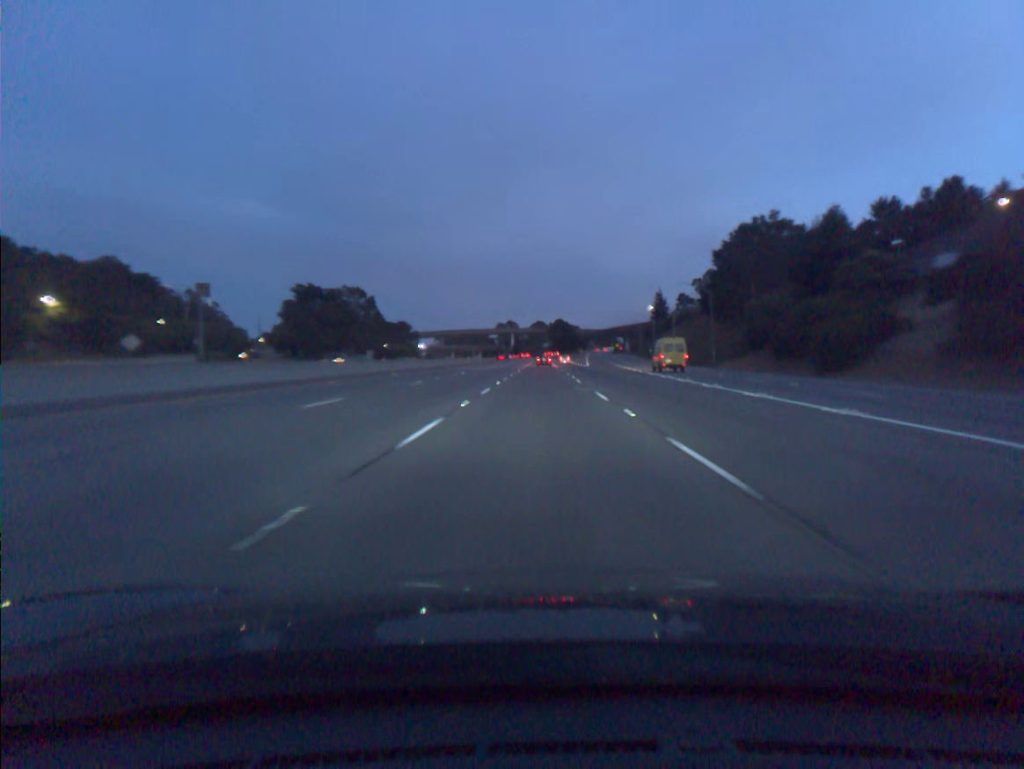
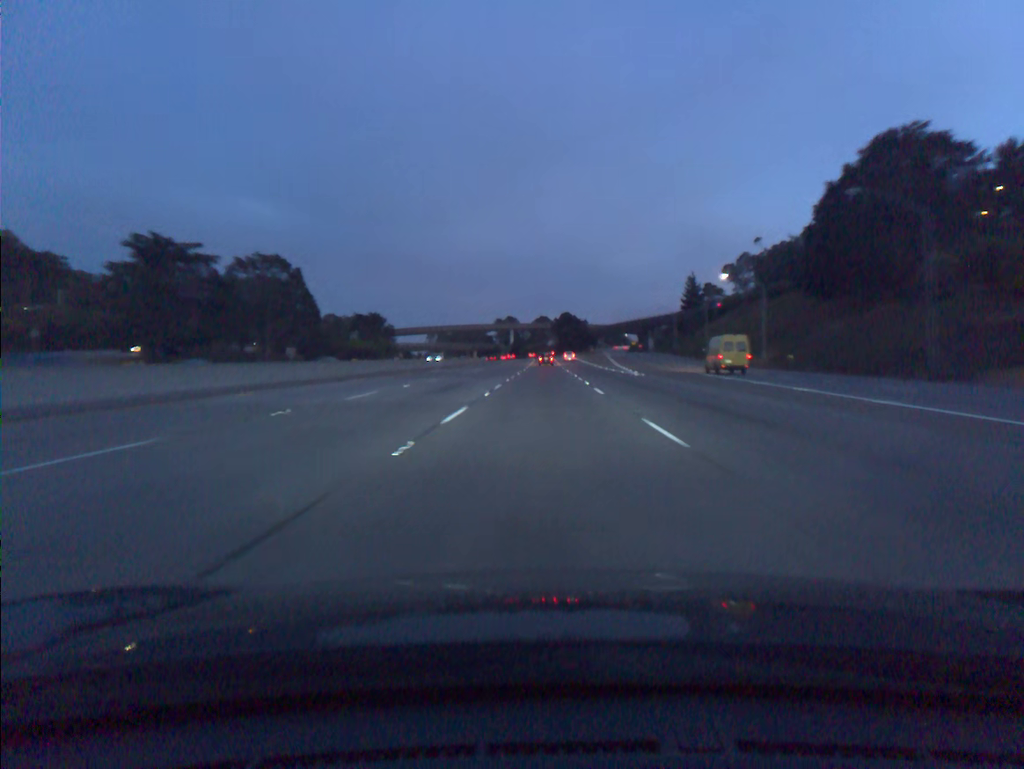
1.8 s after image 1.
(-0.1, +54.9) m; 0°
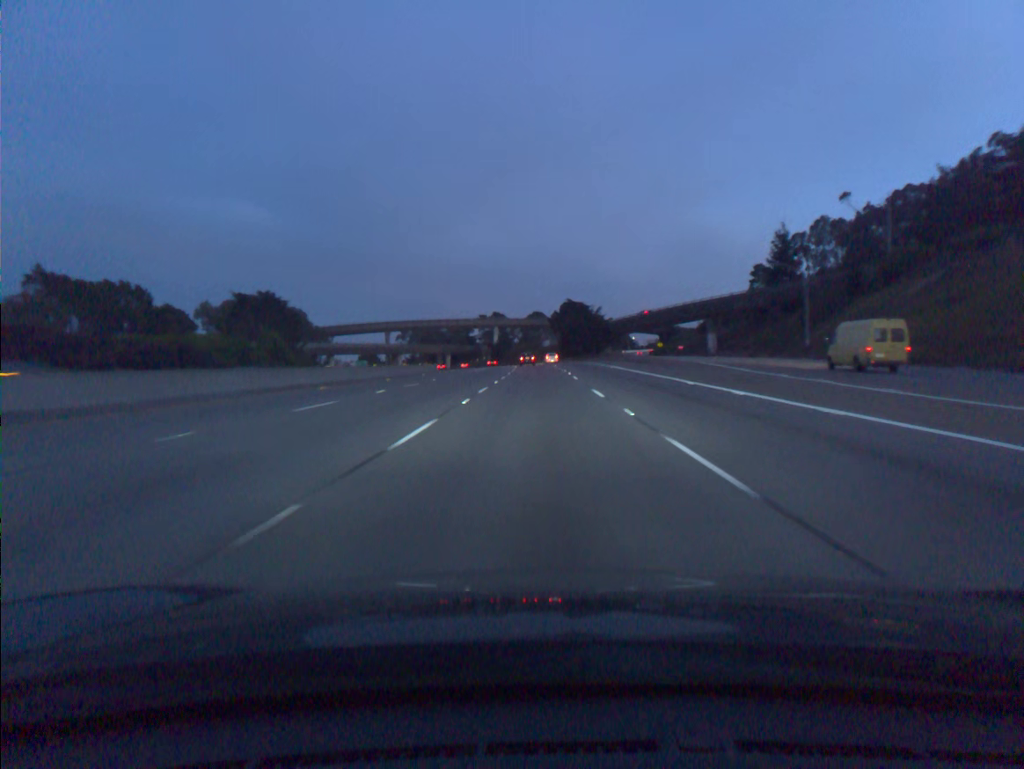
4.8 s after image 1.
(+0.4, +91.6) m; 0°
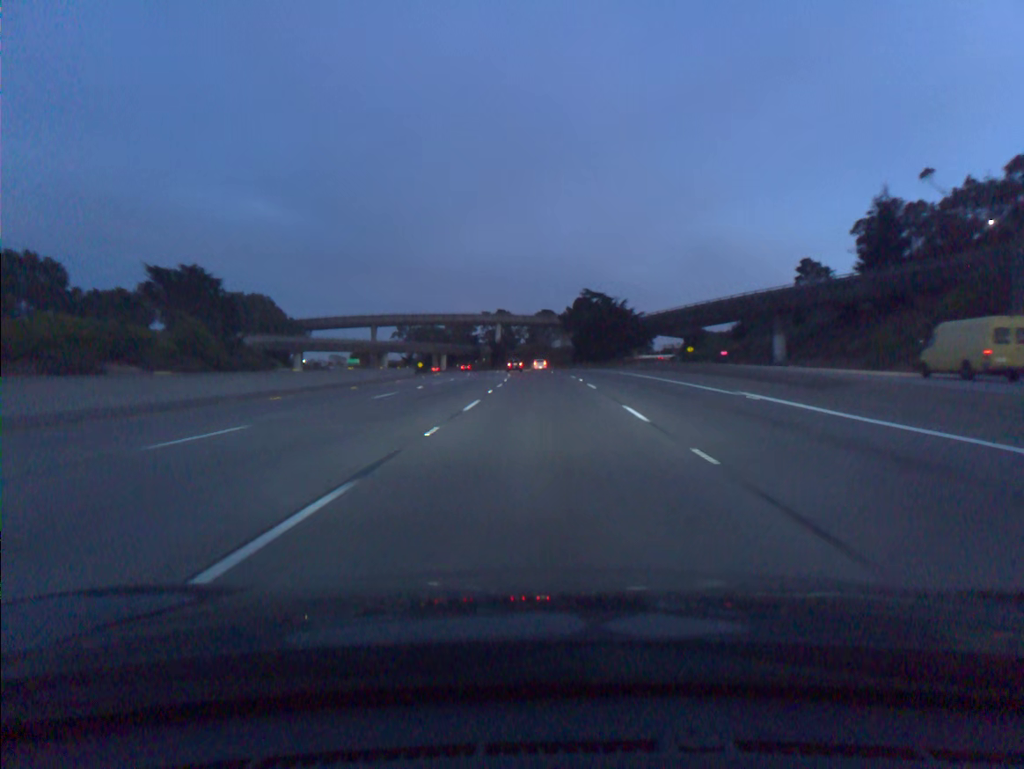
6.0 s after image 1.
(-0.2, +36.5) m; -1°
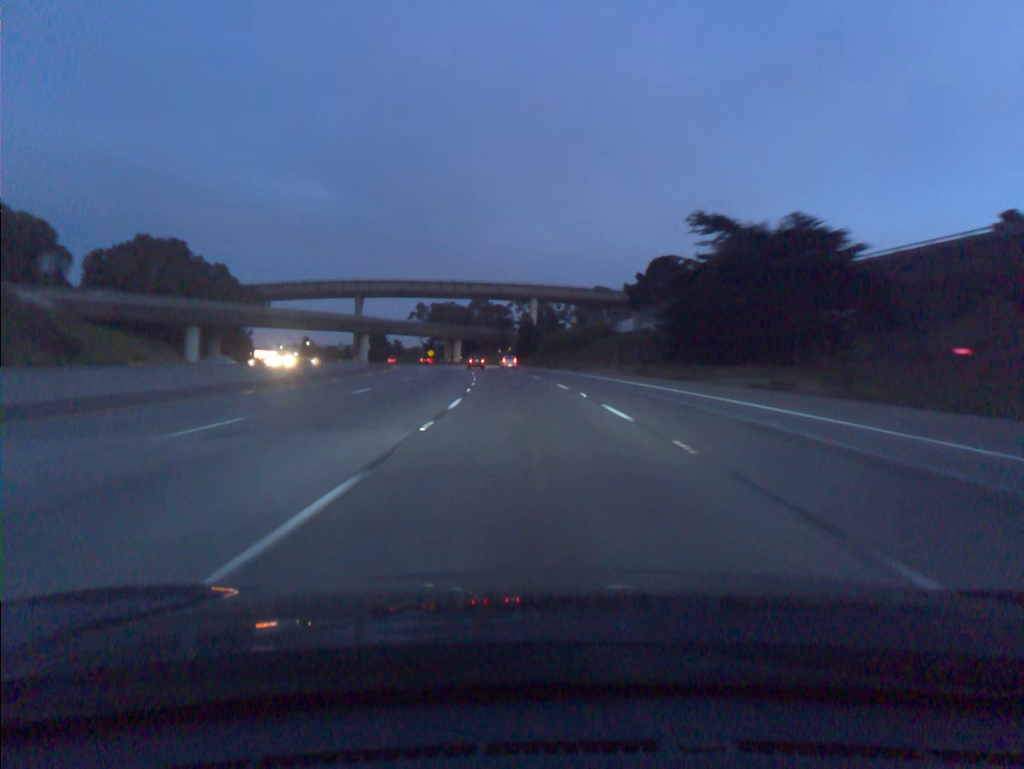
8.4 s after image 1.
(-1.4, +72.6) m; -3°
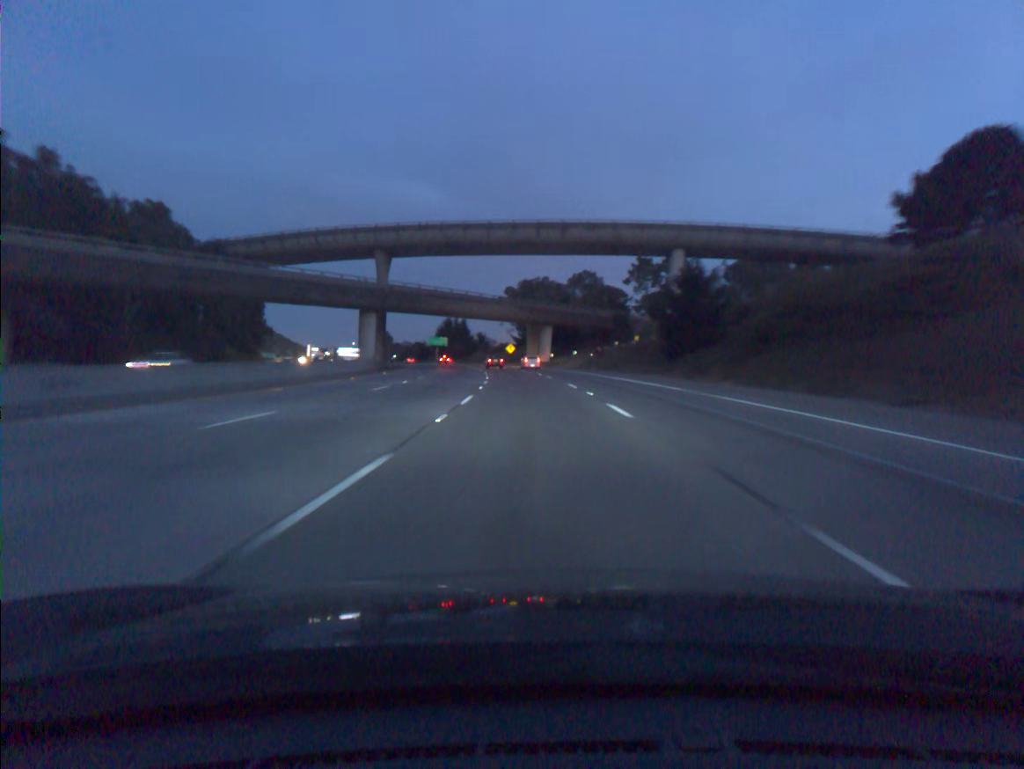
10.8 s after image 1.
(-4.8, +71.9) m; -8°
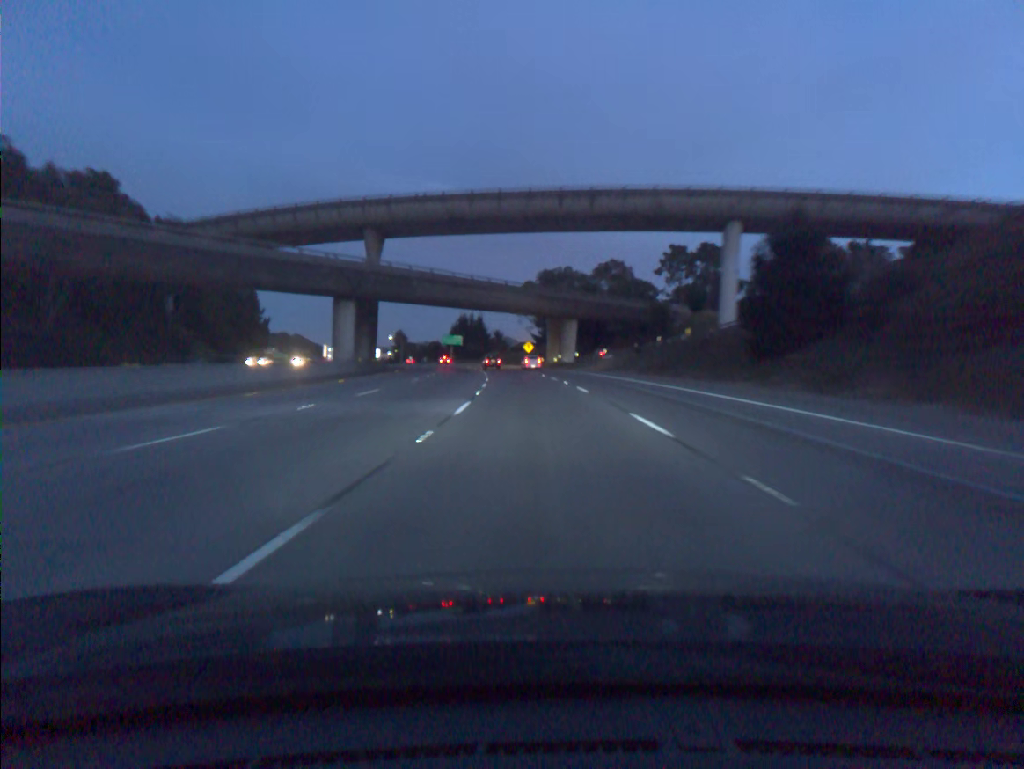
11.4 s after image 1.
(-0.2, +18.0) m; -1°
